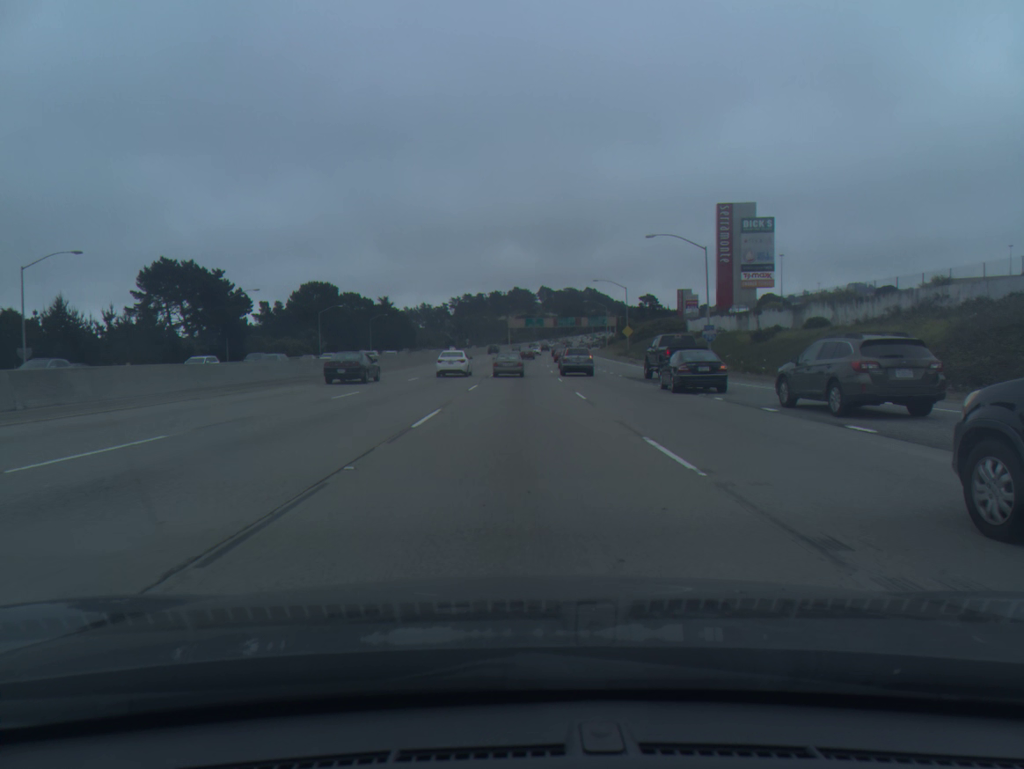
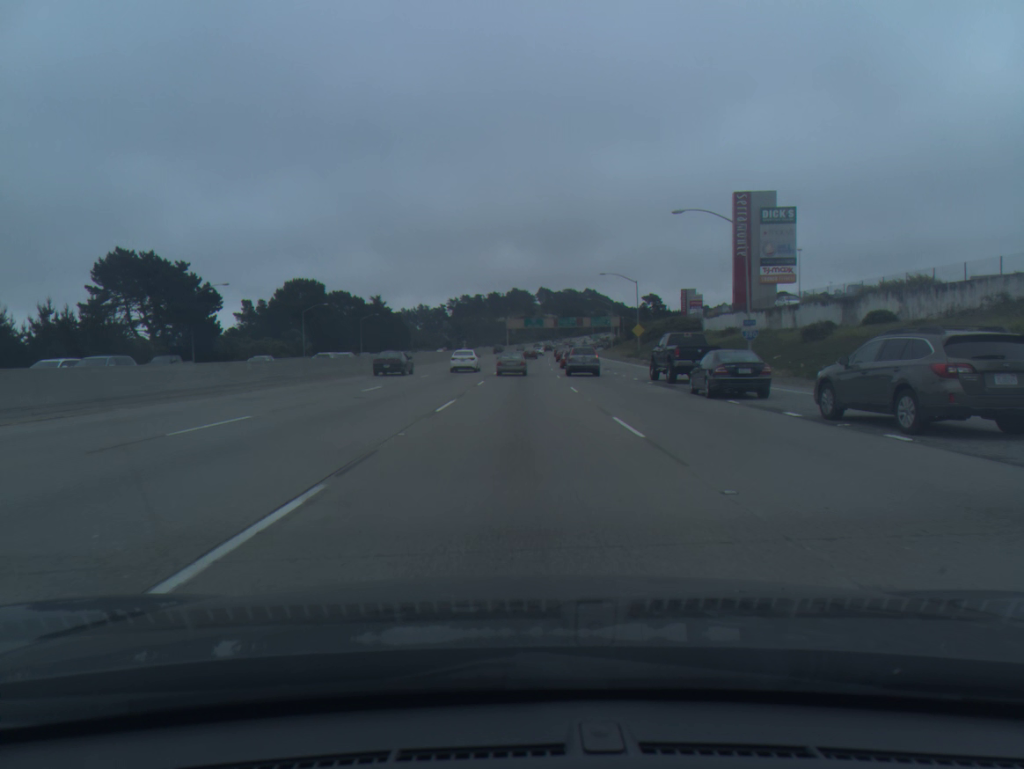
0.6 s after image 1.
(0.0, +10.8) m; 0°
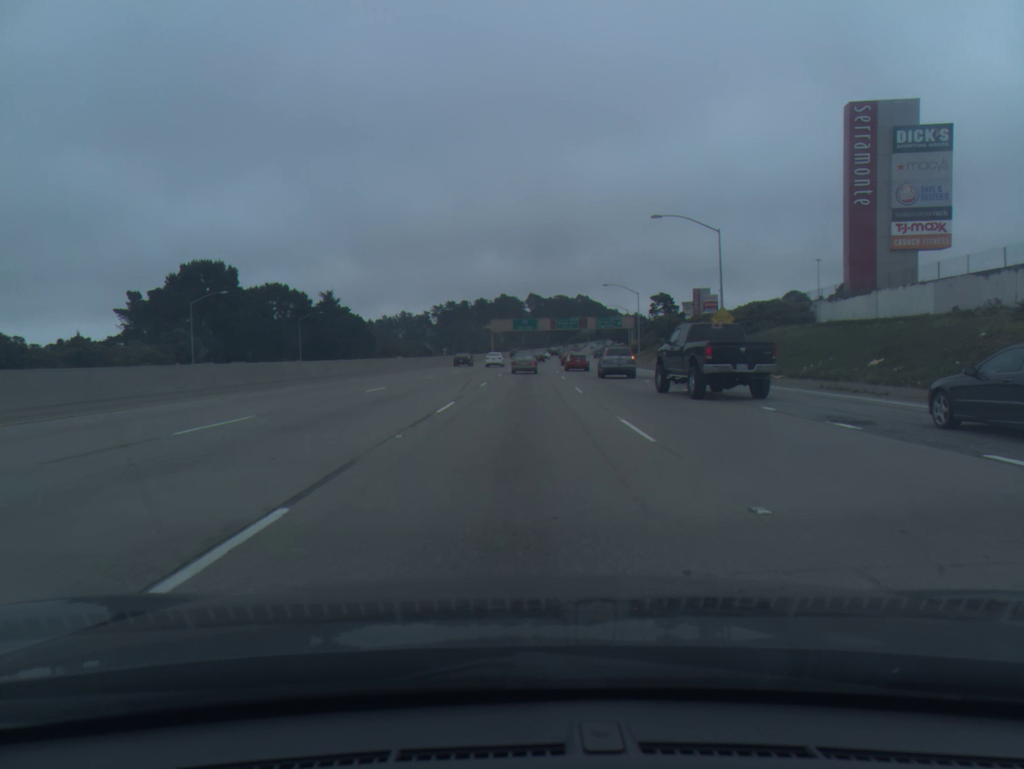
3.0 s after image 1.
(+0.3, +44.4) m; +1°
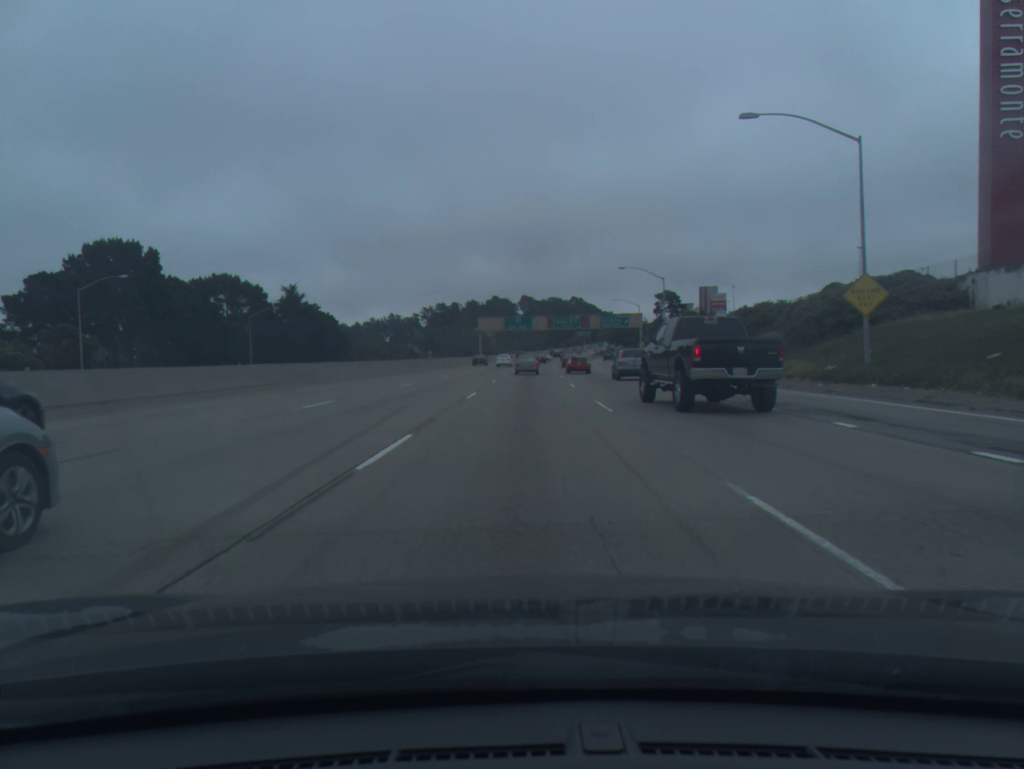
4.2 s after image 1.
(+0.1, +22.9) m; +1°
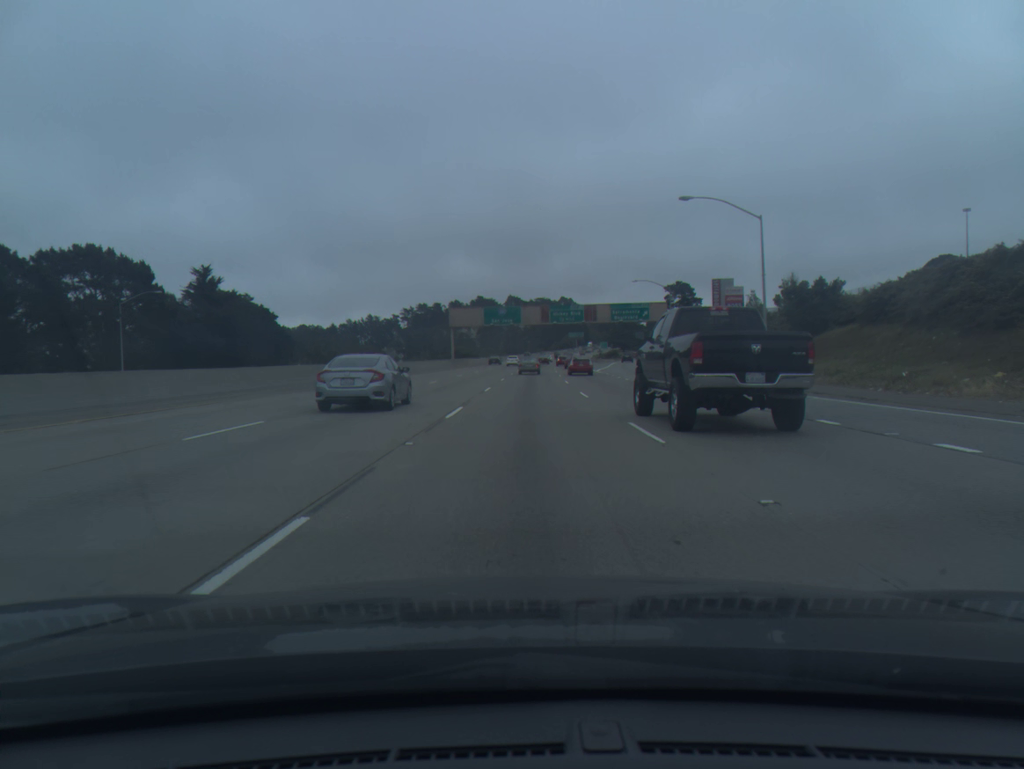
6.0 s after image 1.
(+0.3, +35.5) m; +1°
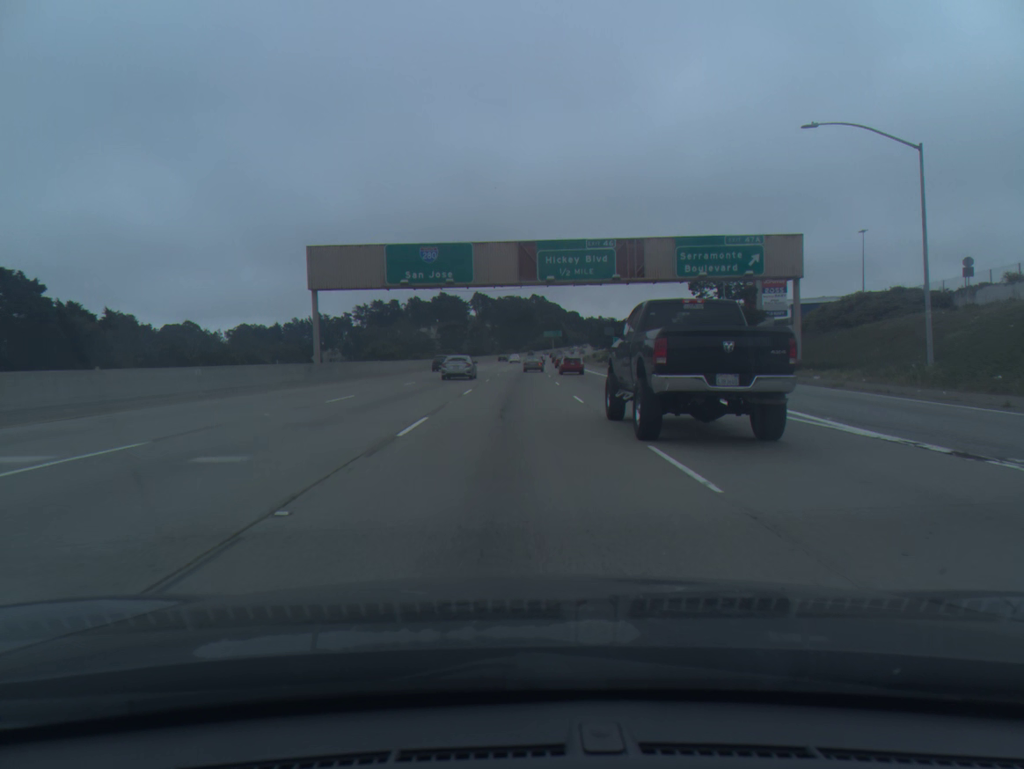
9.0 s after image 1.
(+1.1, +62.6) m; +2°
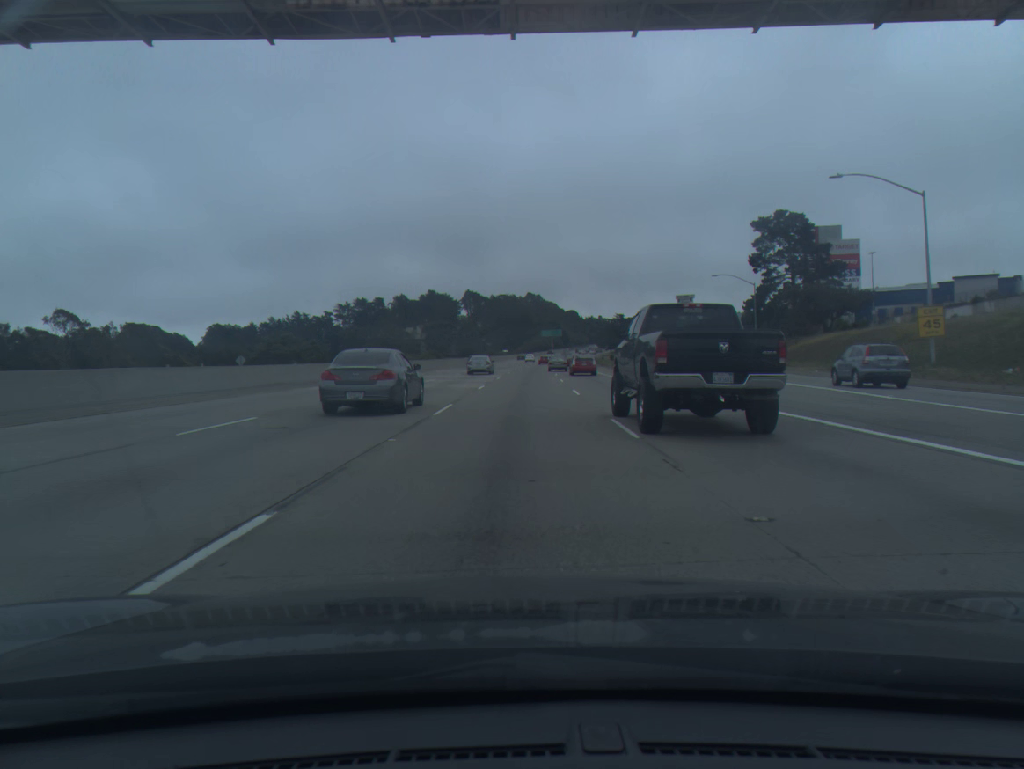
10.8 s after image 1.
(+0.1, +39.3) m; 0°
